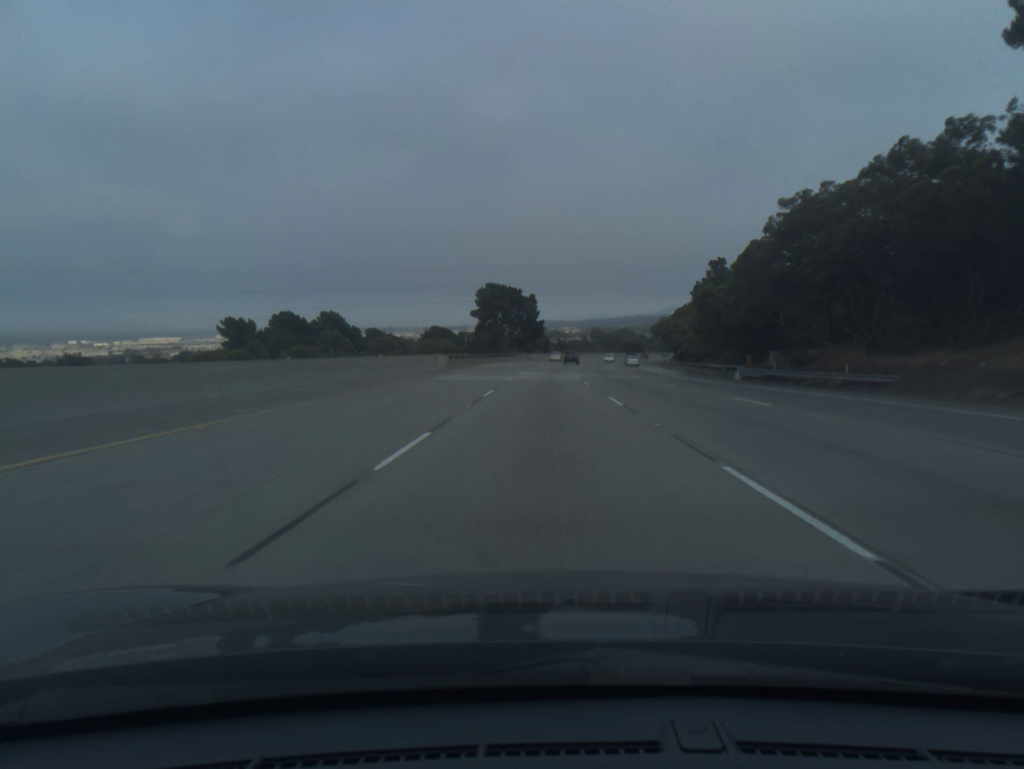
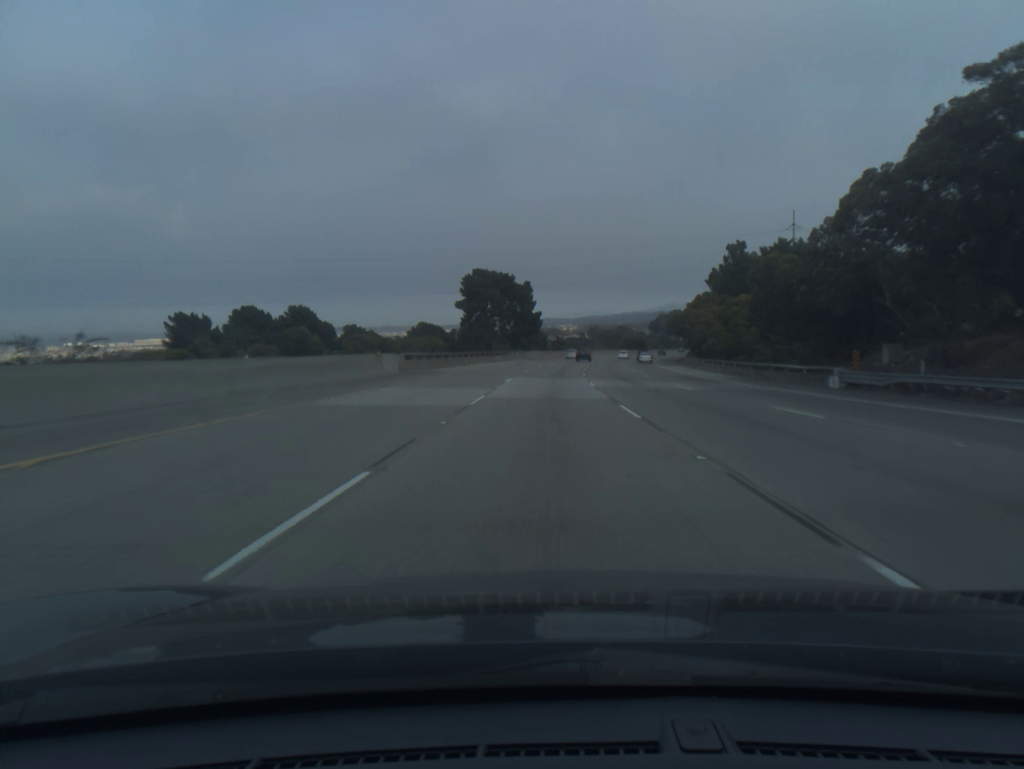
(0.0, +18.6) m; 0°
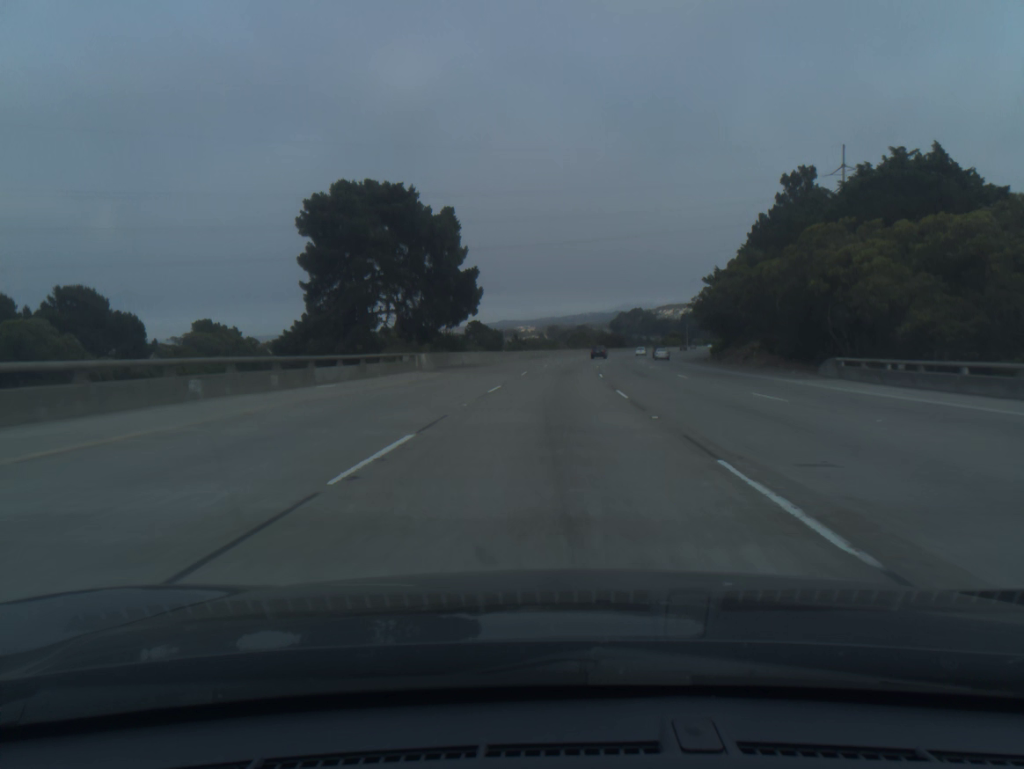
(+1.0, +55.7) m; +3°
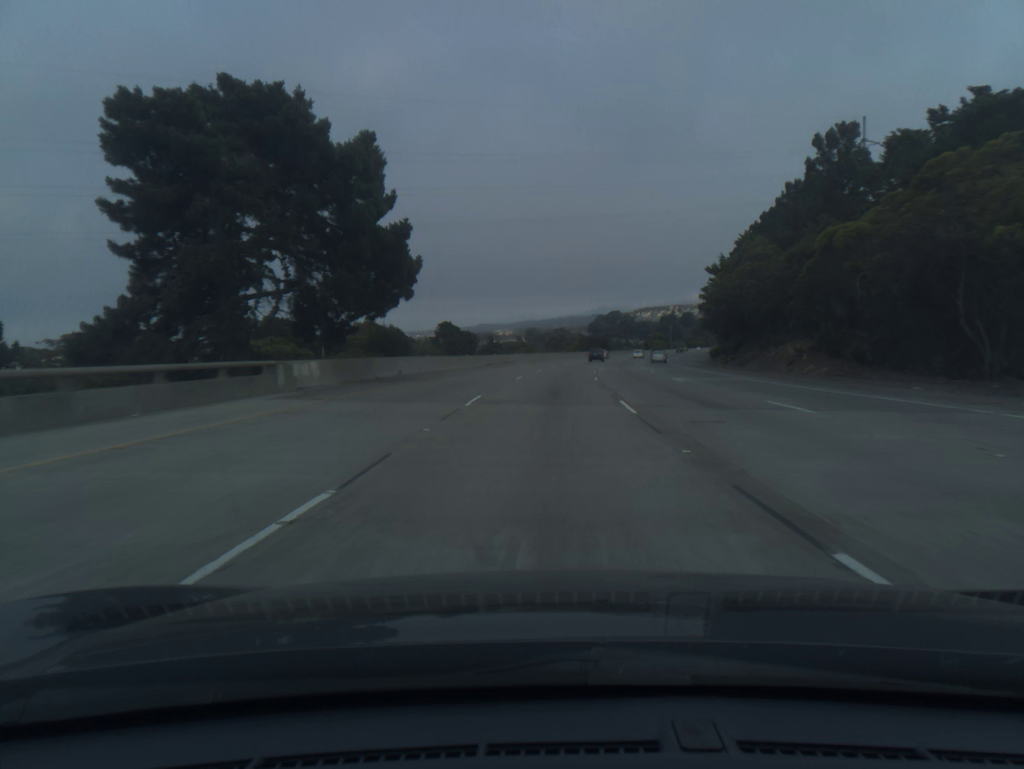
(+0.3, +18.5) m; +2°
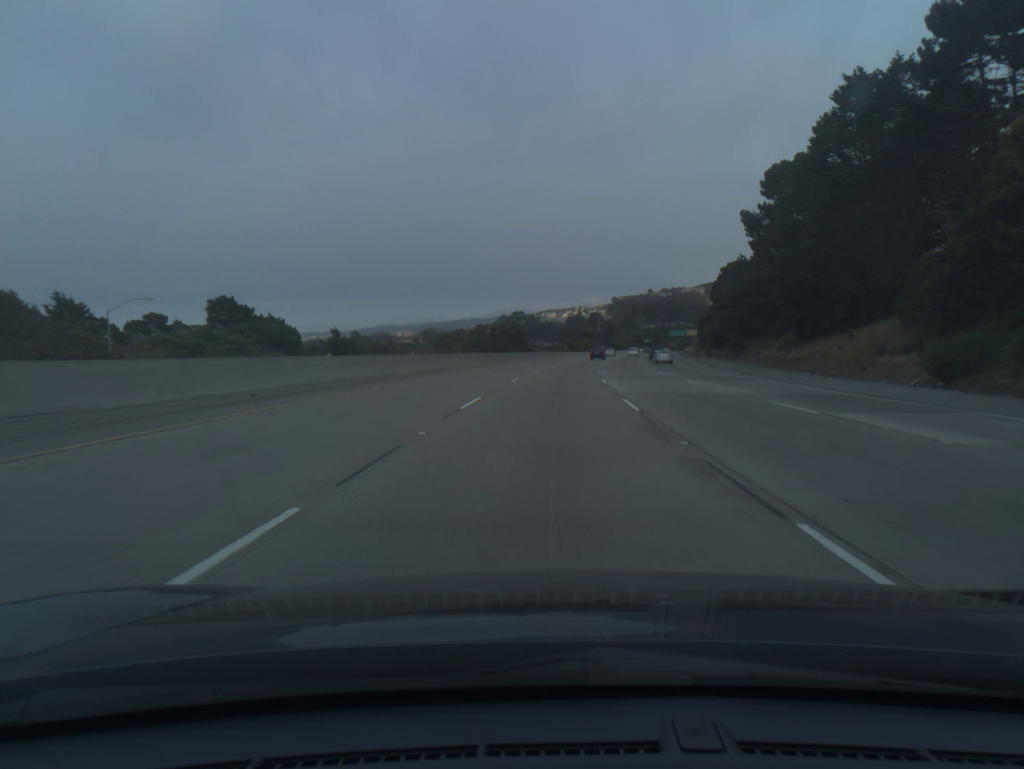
(+5.4, +92.6) m; +7°
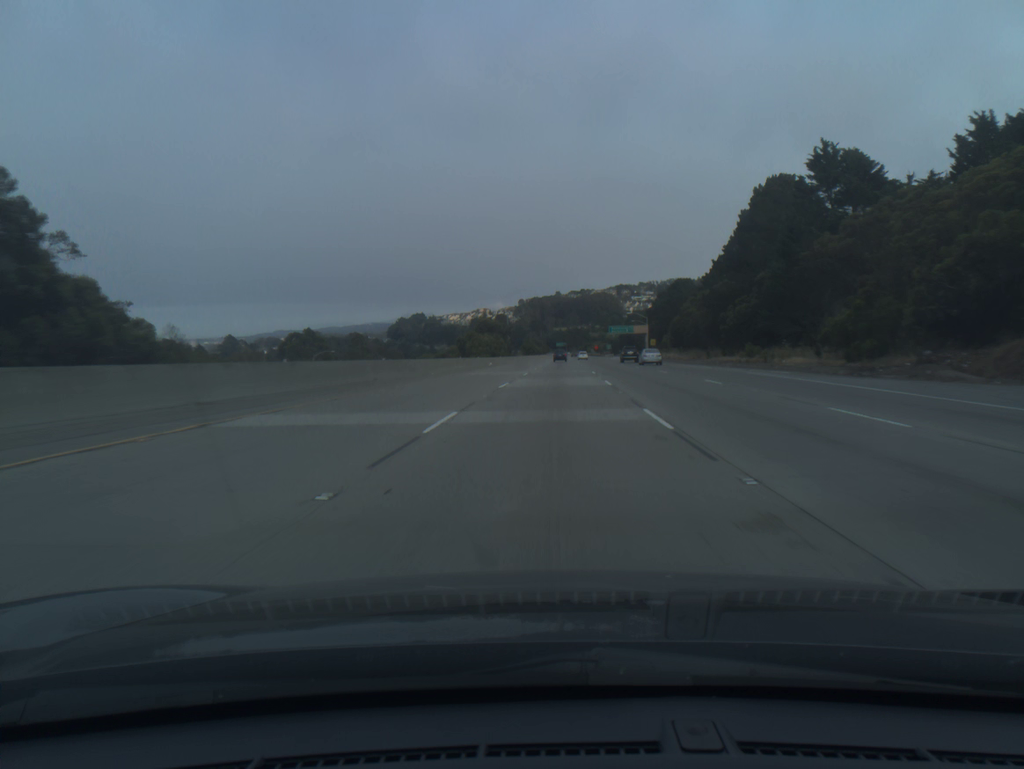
(+5.7, +92.4) m; +7°
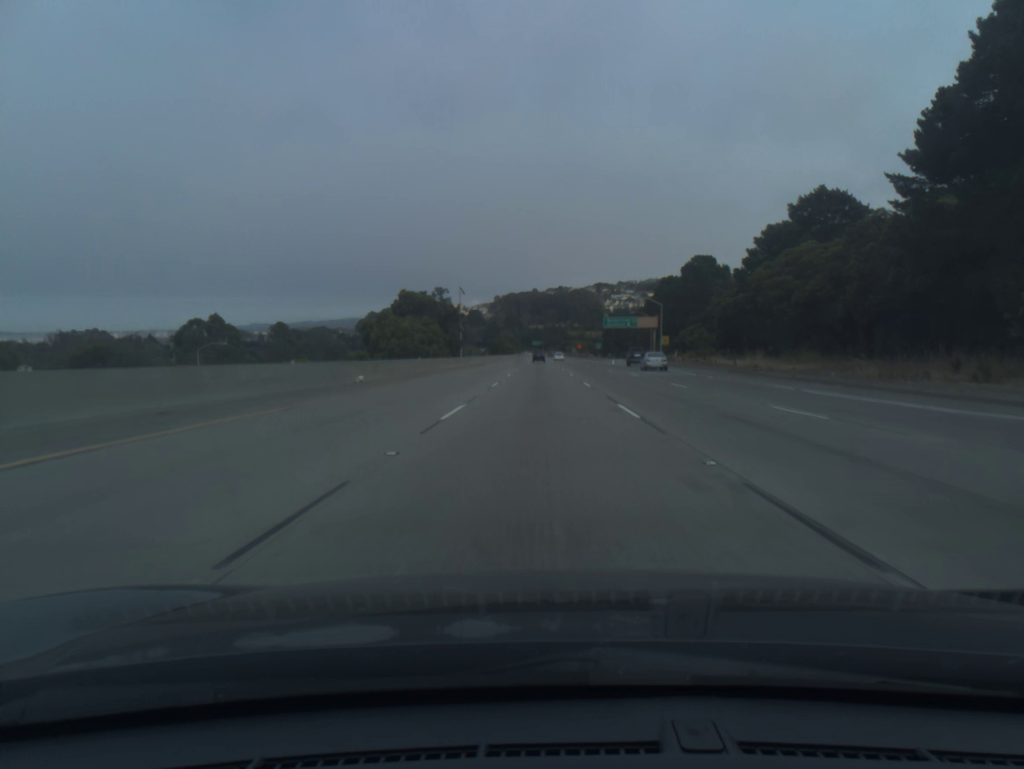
(+1.2, +55.4) m; +2°
